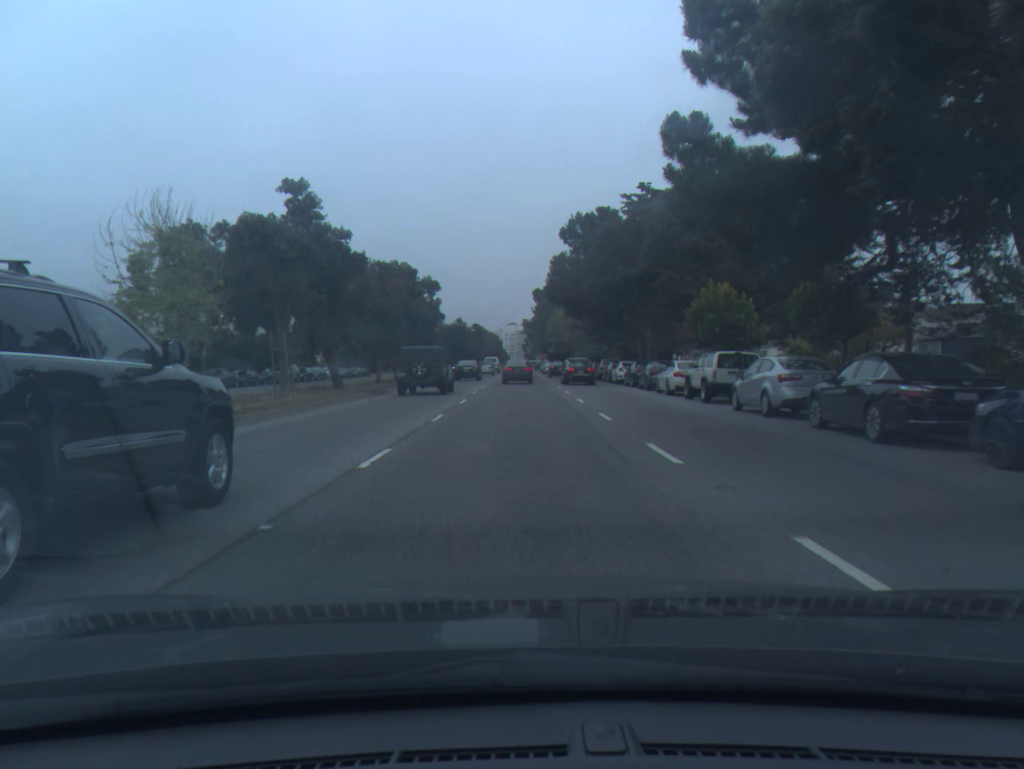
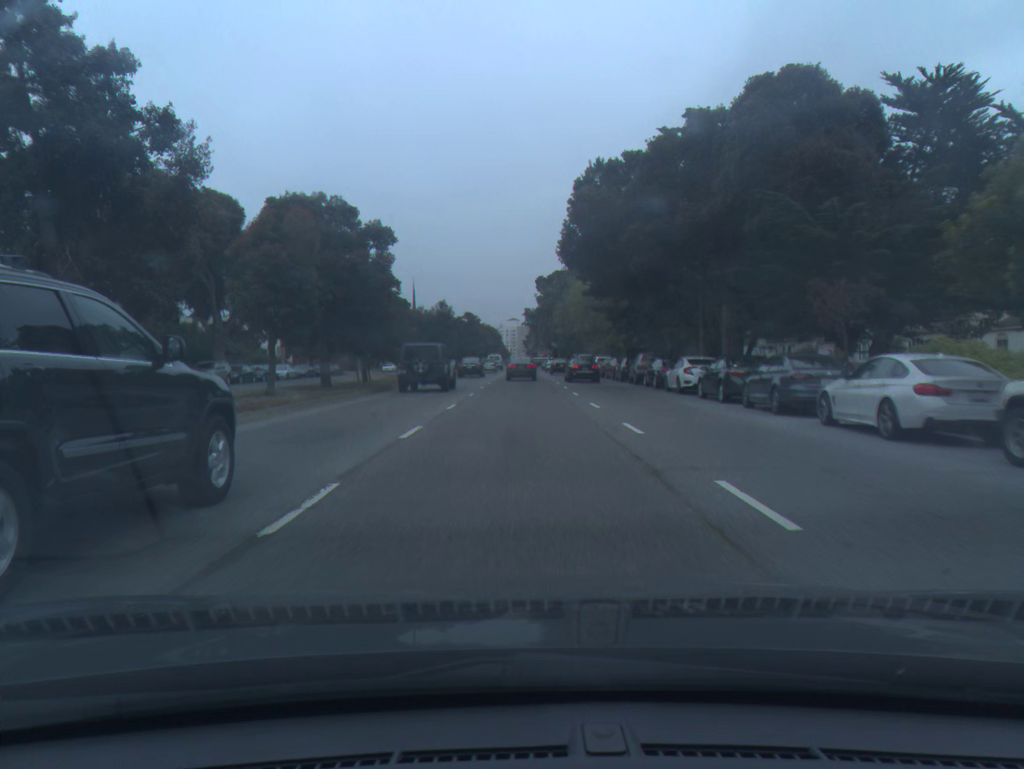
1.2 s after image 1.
(0.0, +18.4) m; 0°
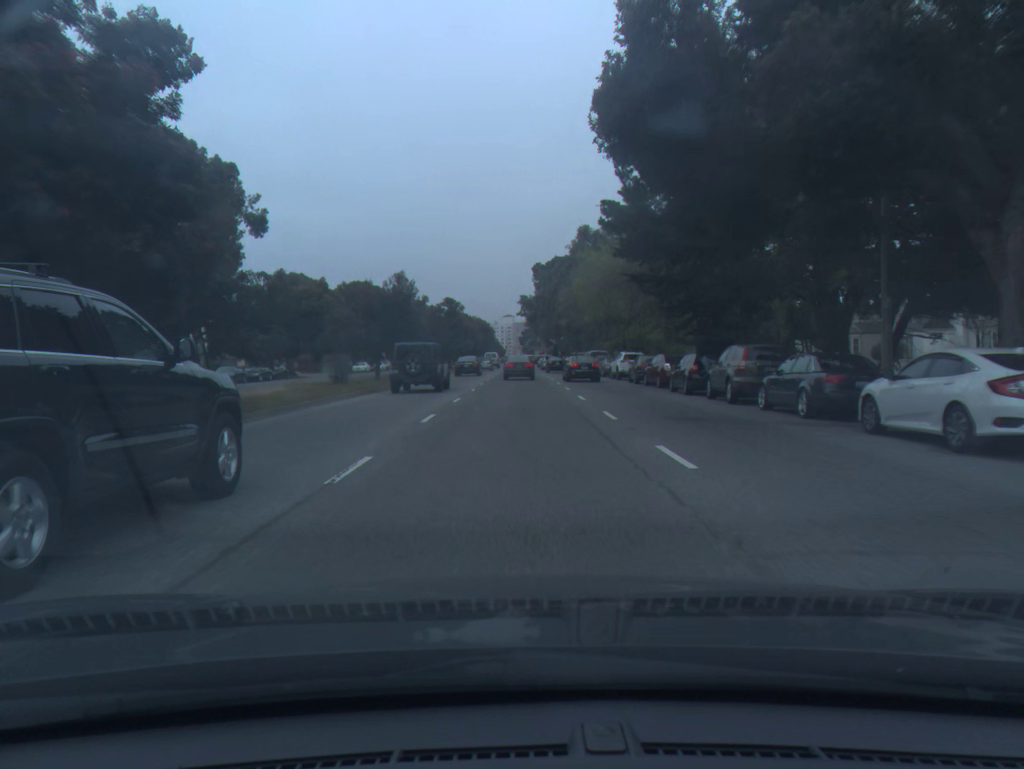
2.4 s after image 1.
(+0.1, +18.9) m; 0°
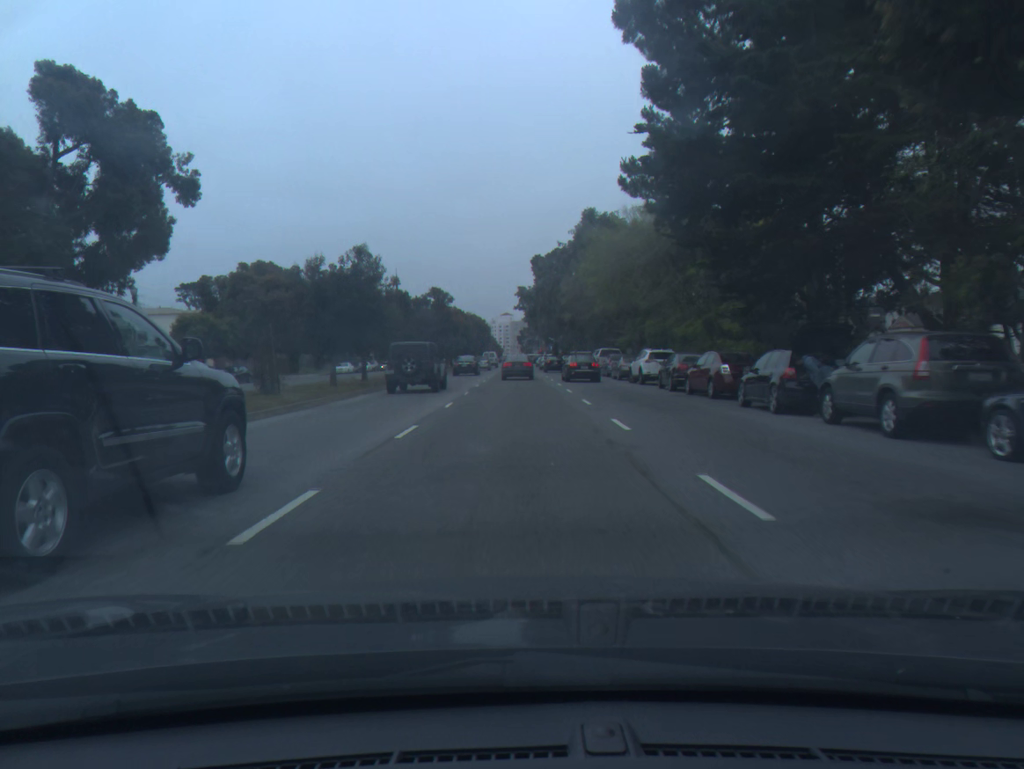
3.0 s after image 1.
(0.0, +9.6) m; 0°
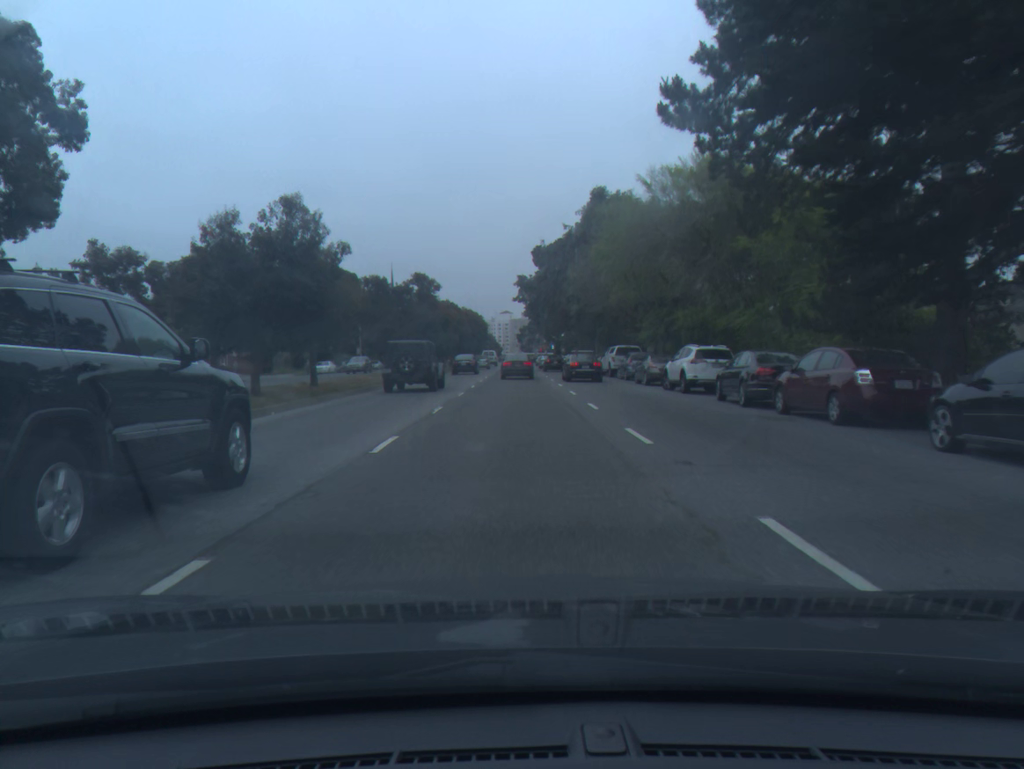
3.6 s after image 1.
(0.0, +9.5) m; 0°
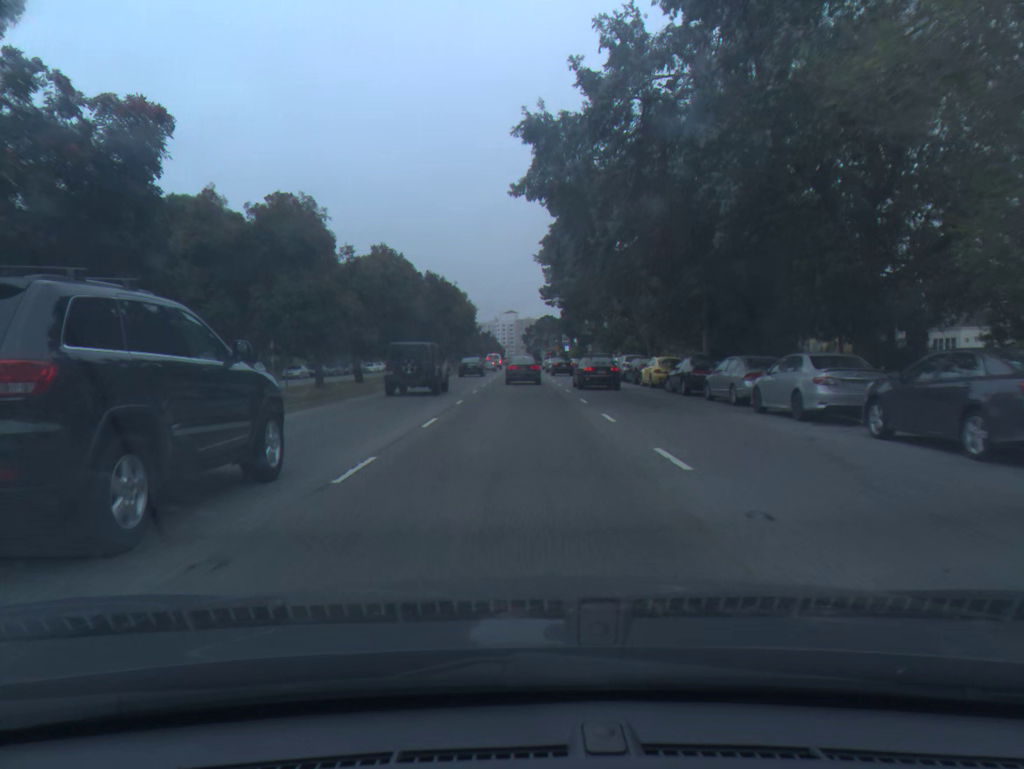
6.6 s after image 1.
(-0.2, +46.0) m; 0°
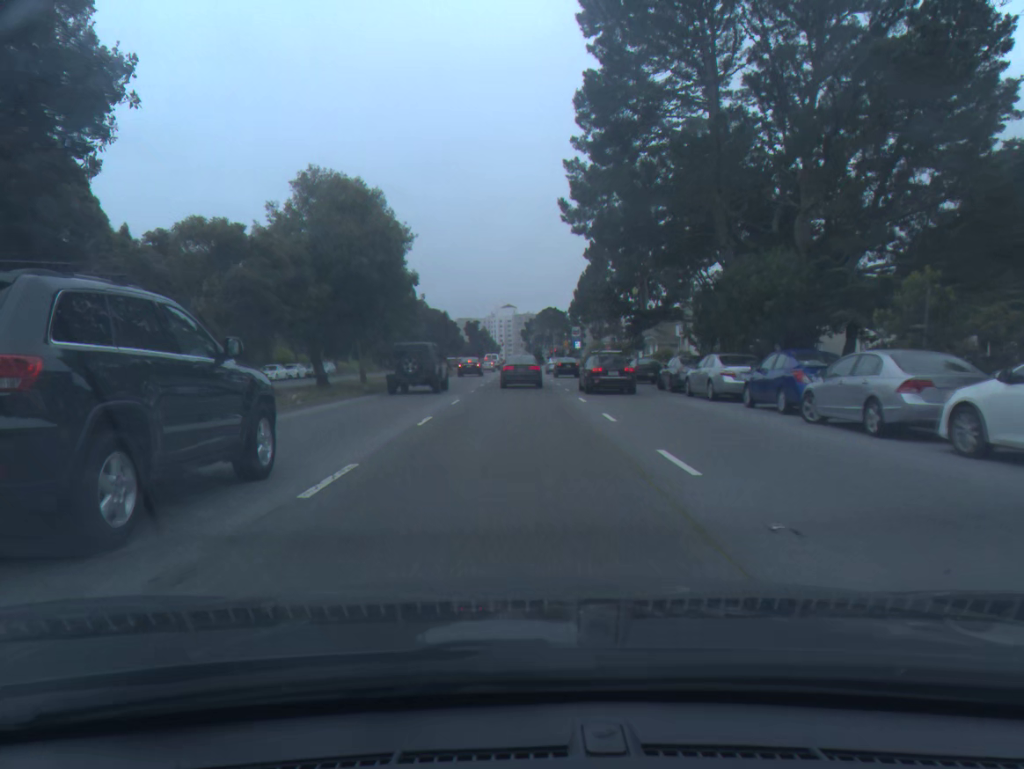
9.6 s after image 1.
(+0.1, +43.8) m; 0°
